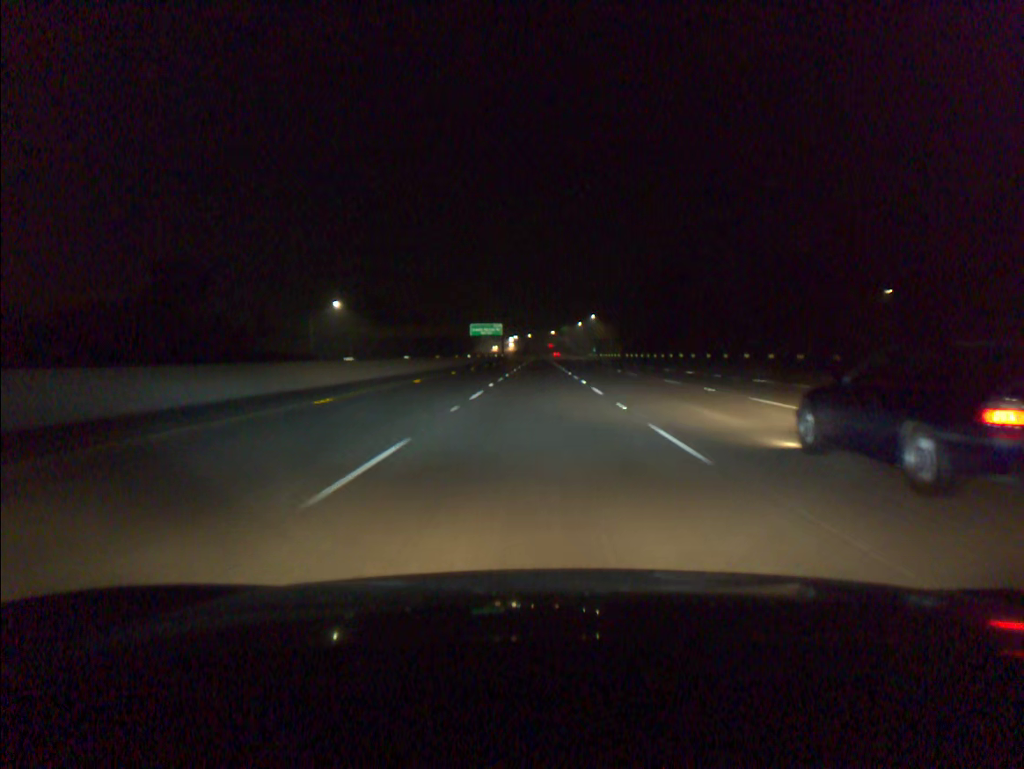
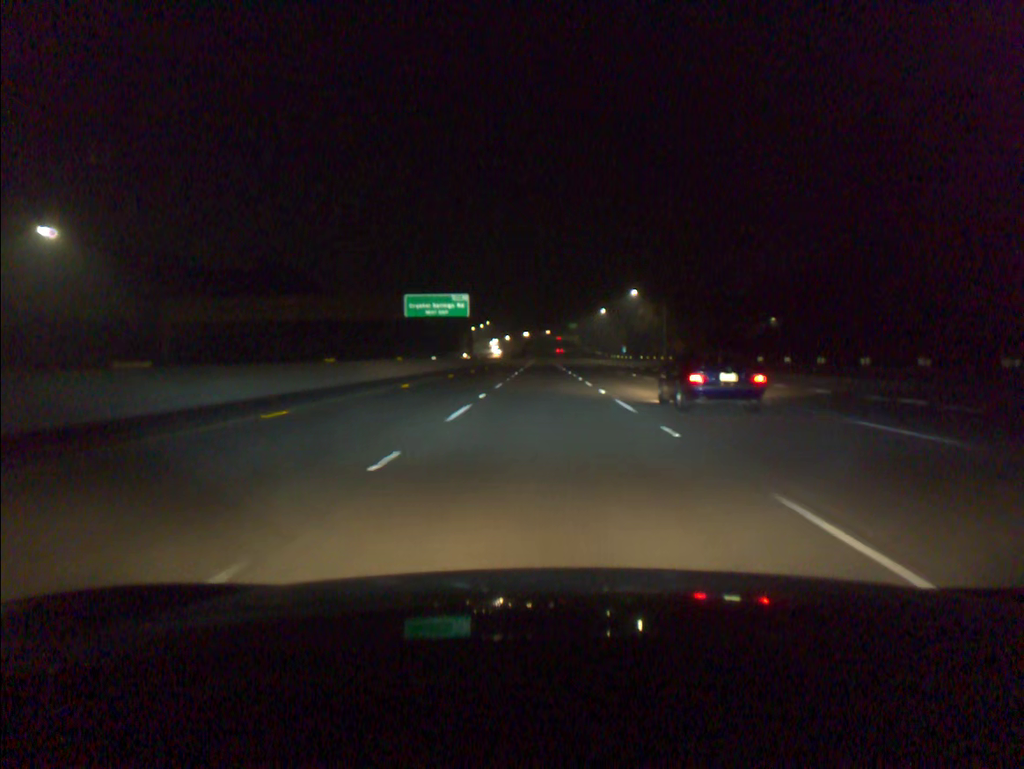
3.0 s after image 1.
(-0.4, +91.8) m; 0°
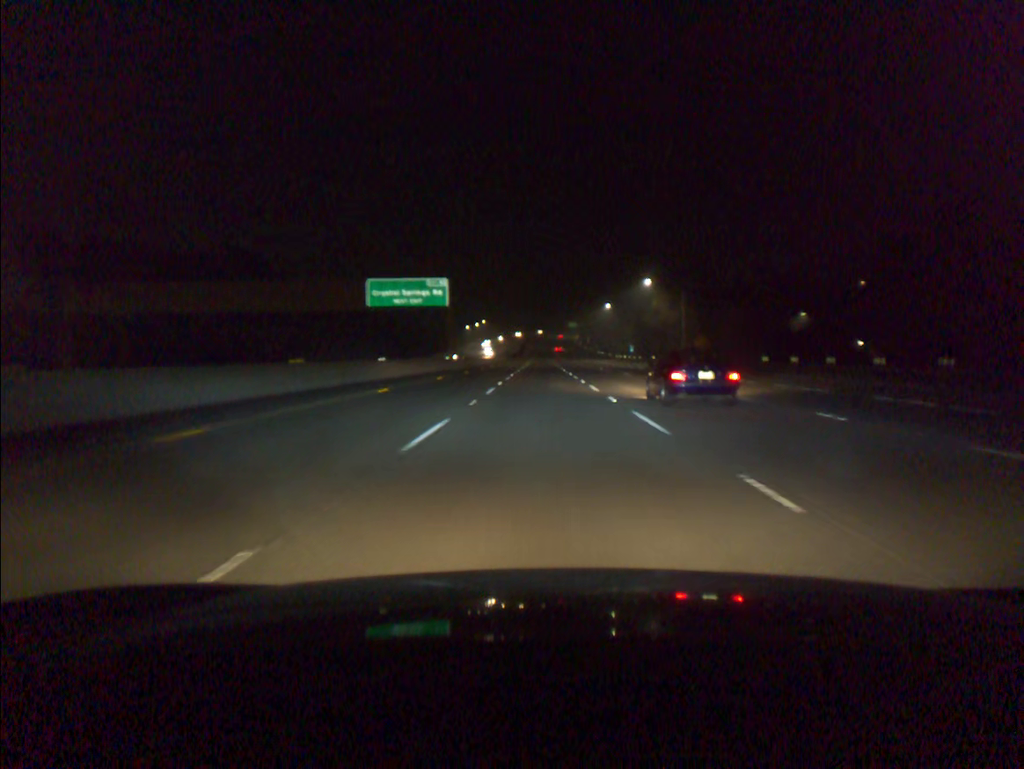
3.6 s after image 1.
(0.0, +18.6) m; 0°
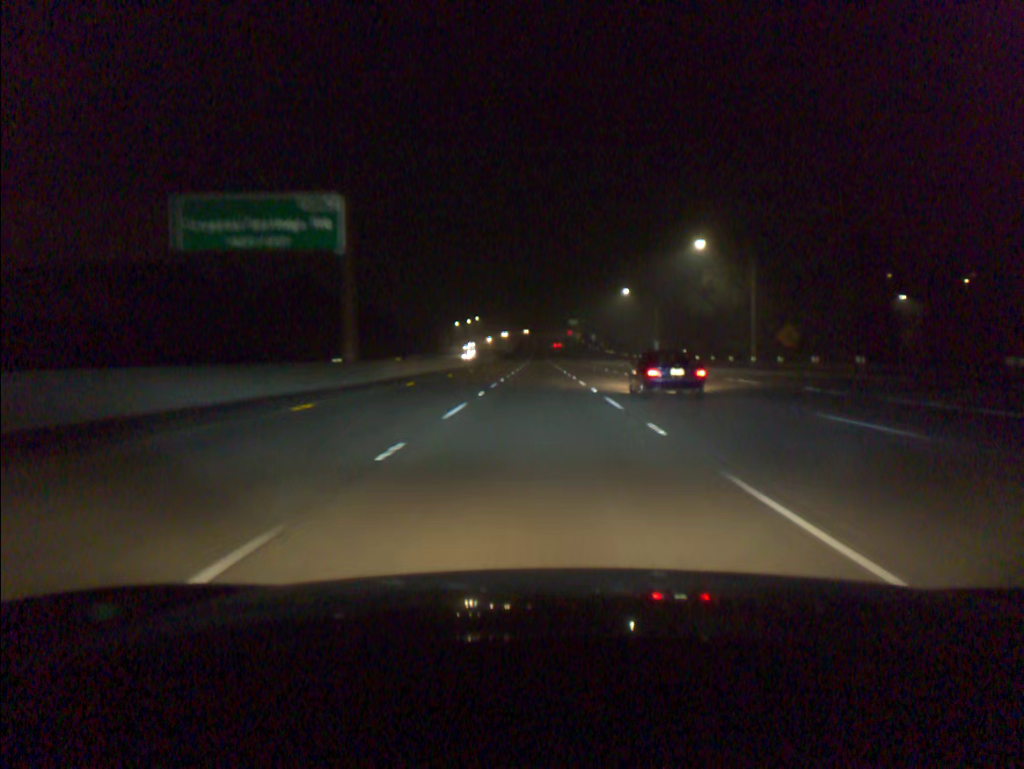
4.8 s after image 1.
(0.0, +37.7) m; 0°
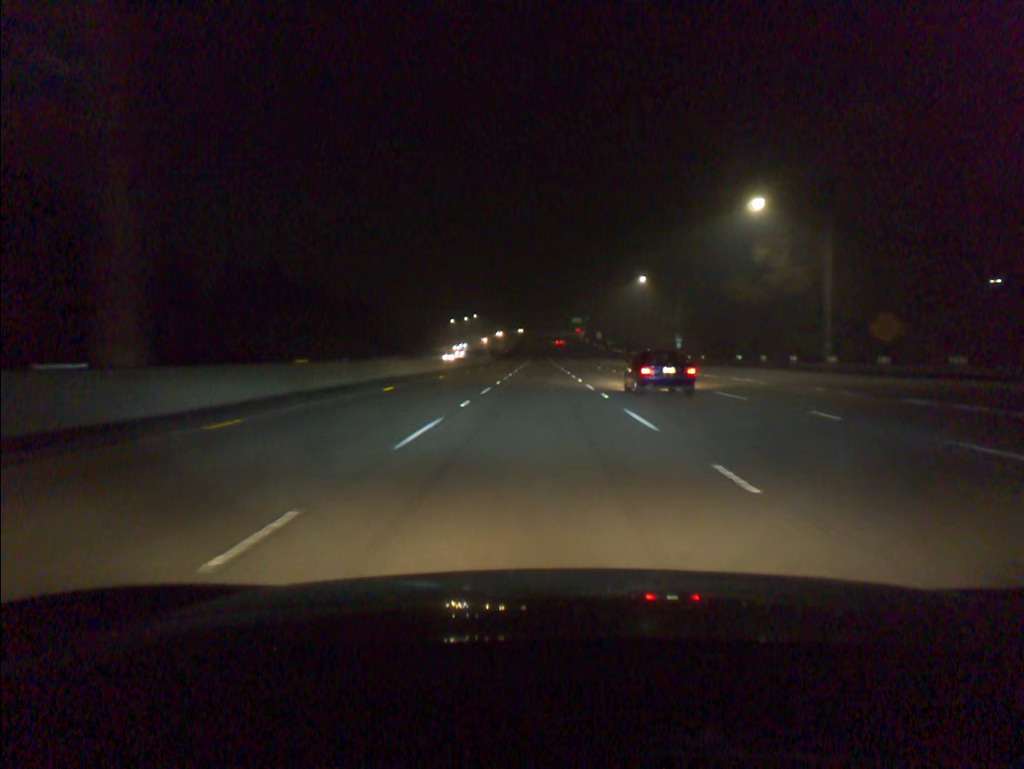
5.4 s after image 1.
(0.0, +19.1) m; 0°
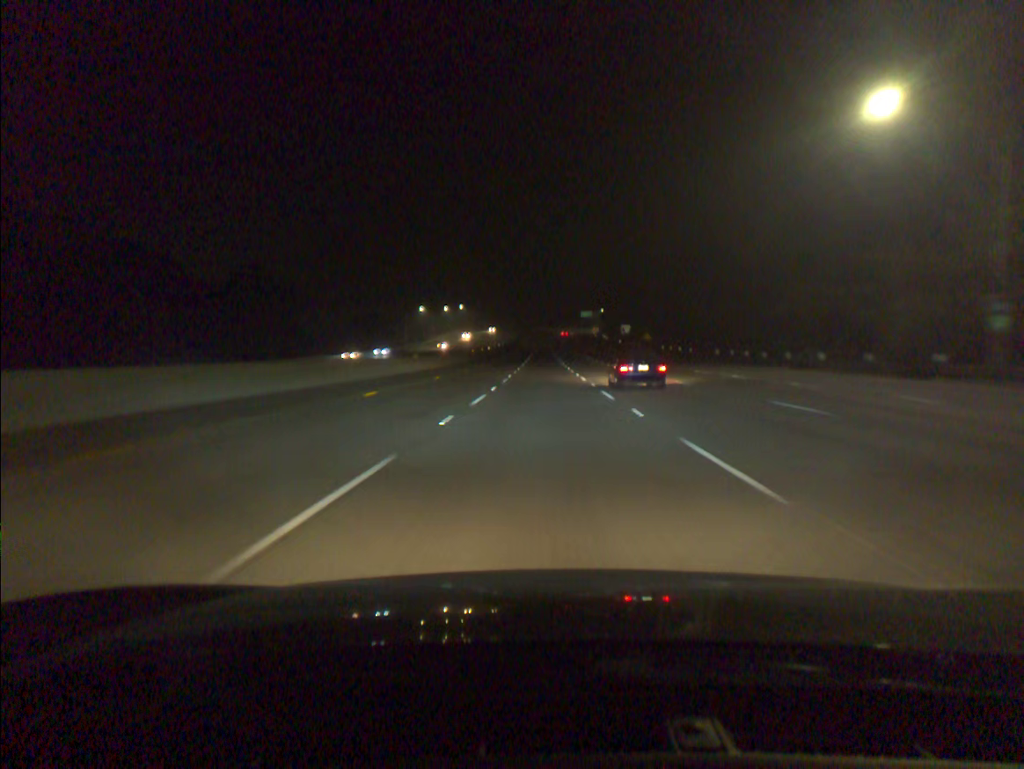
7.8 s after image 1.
(-0.2, +76.9) m; 0°
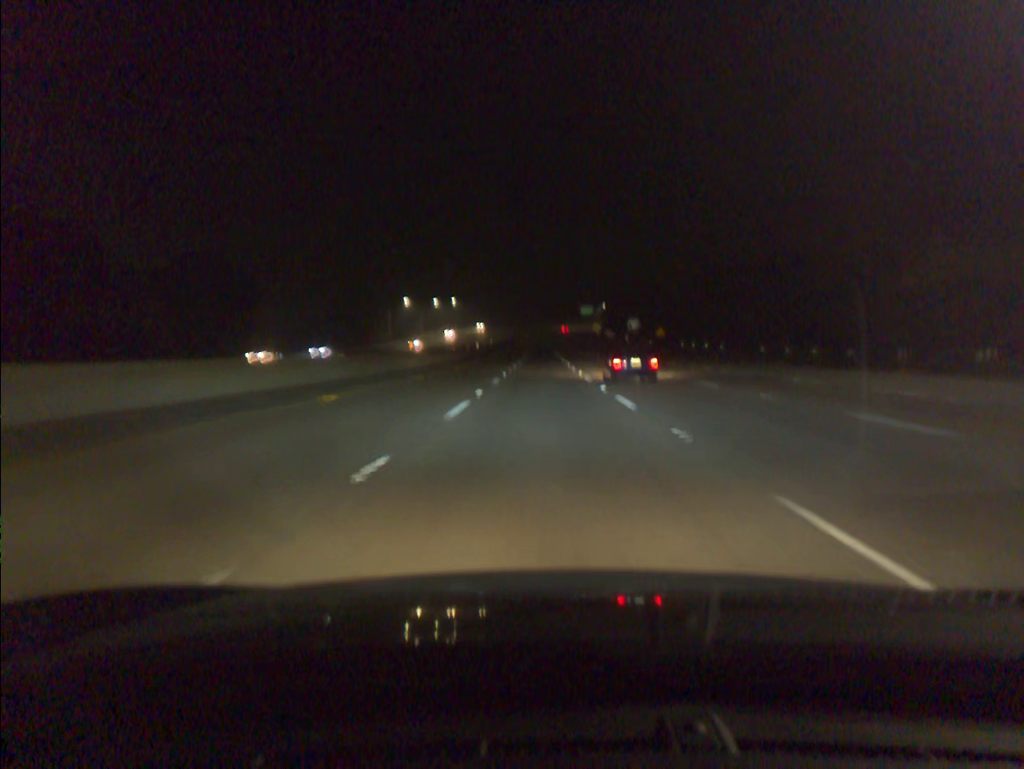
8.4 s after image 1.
(0.0, +19.2) m; 0°
